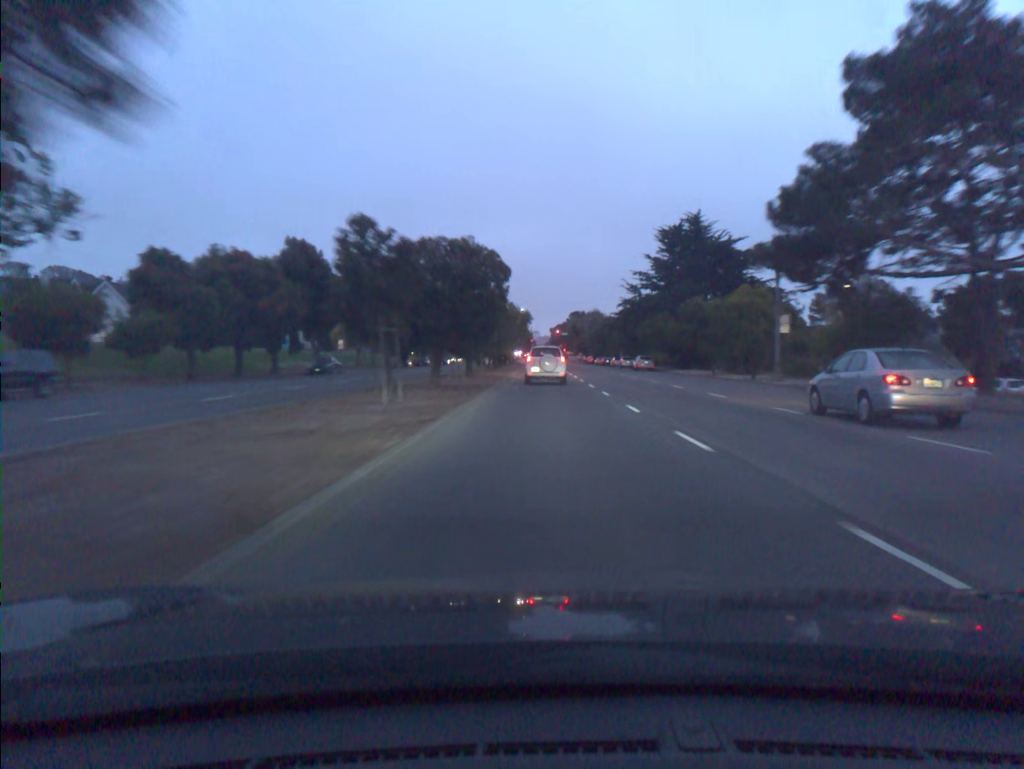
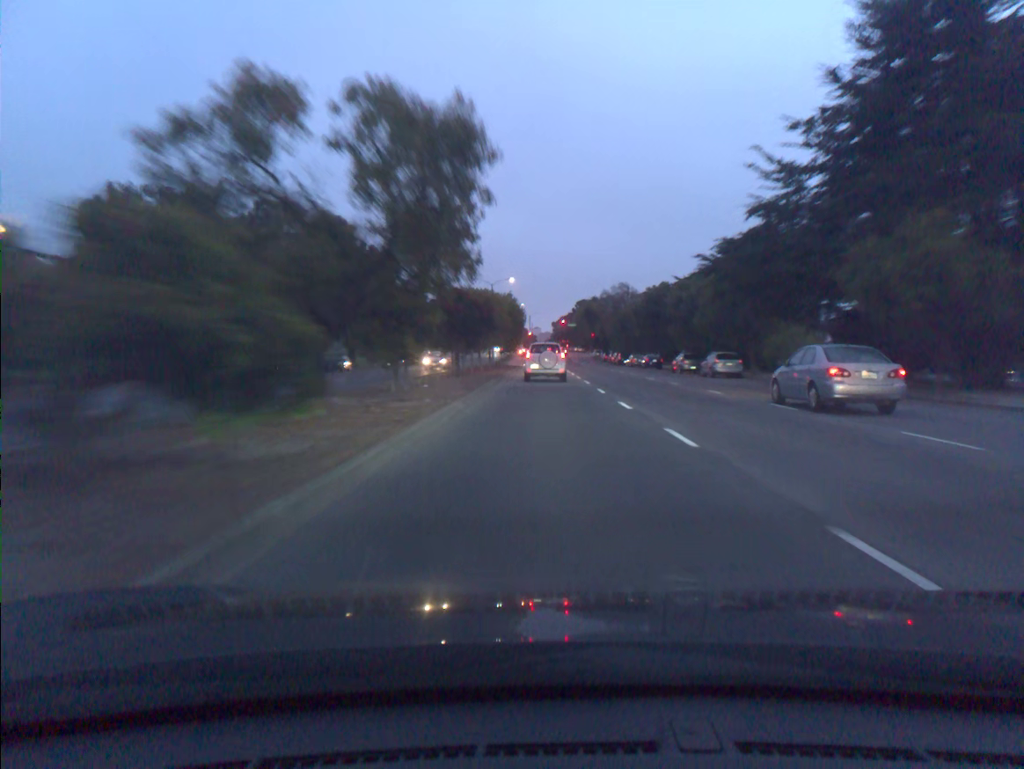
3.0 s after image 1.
(+0.1, +50.9) m; 0°
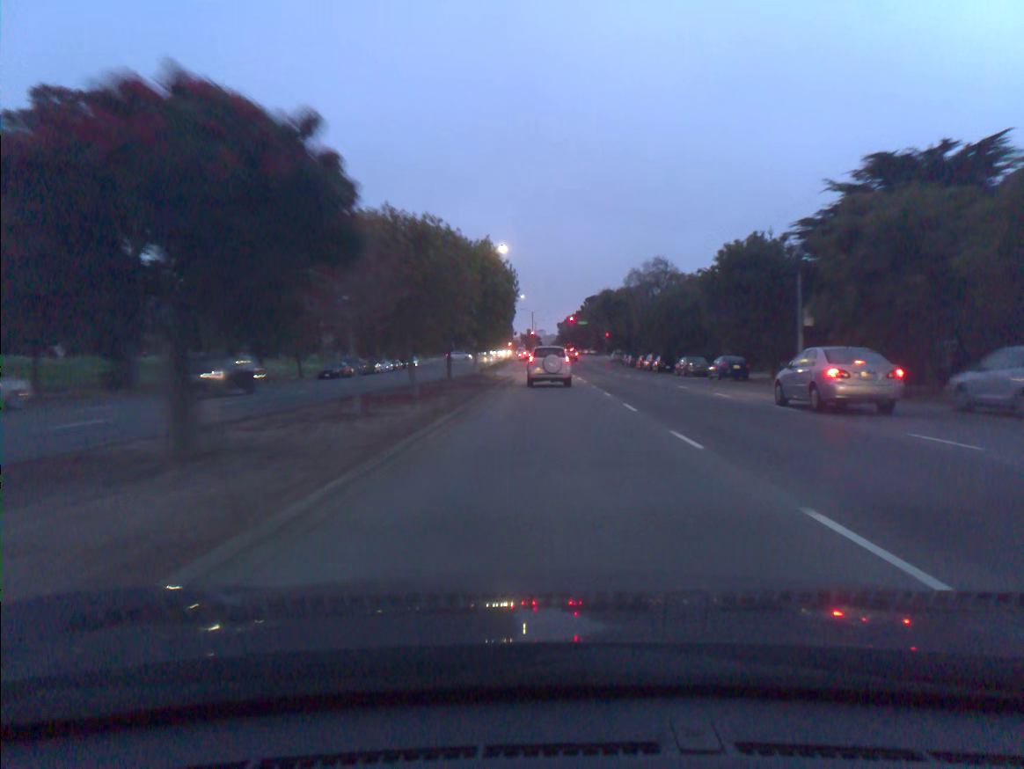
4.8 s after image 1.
(0.0, +28.8) m; 0°
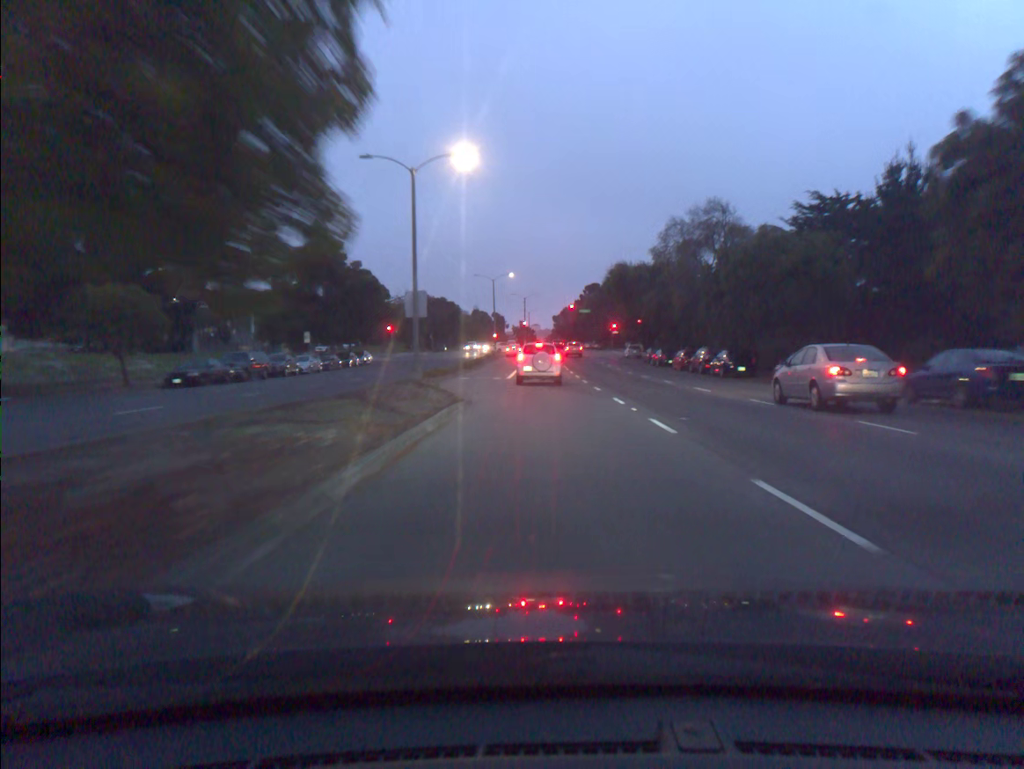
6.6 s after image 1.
(+0.1, +26.7) m; +1°
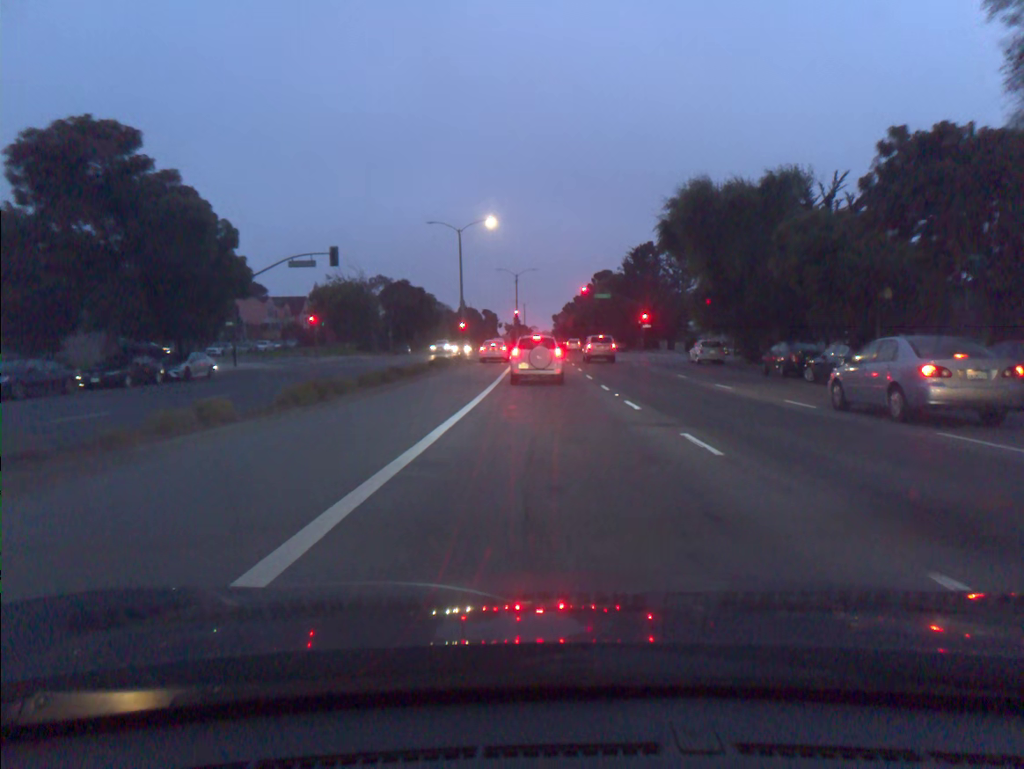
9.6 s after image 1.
(-0.3, +39.3) m; 0°
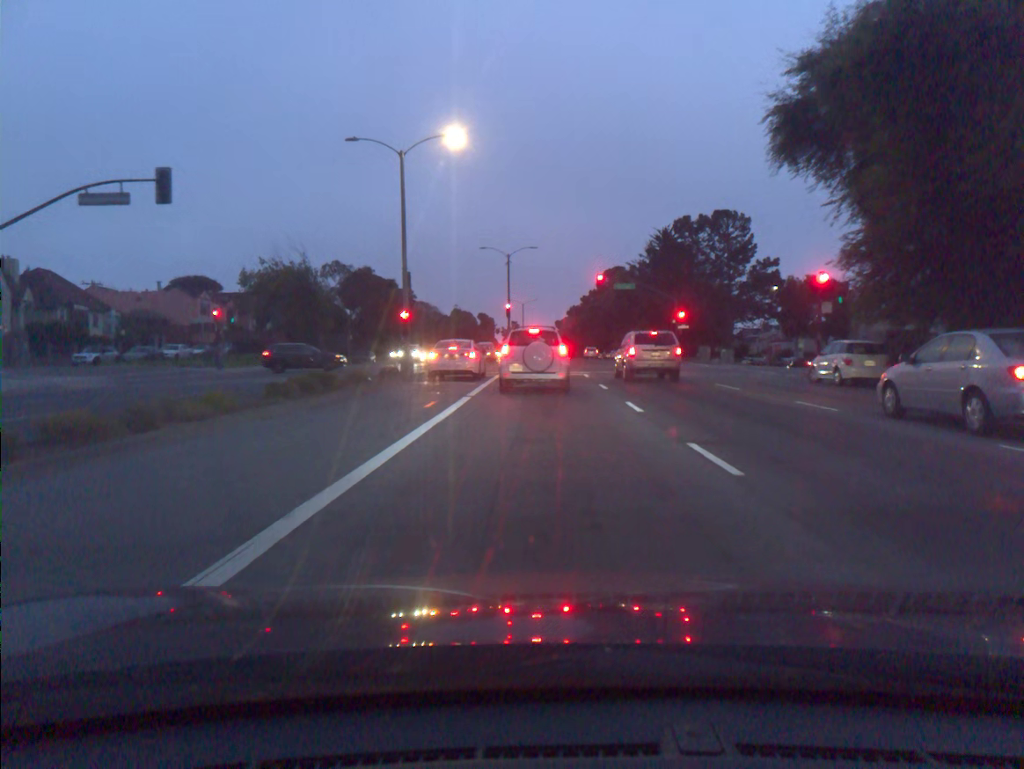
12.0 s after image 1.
(0.0, +23.5) m; 0°
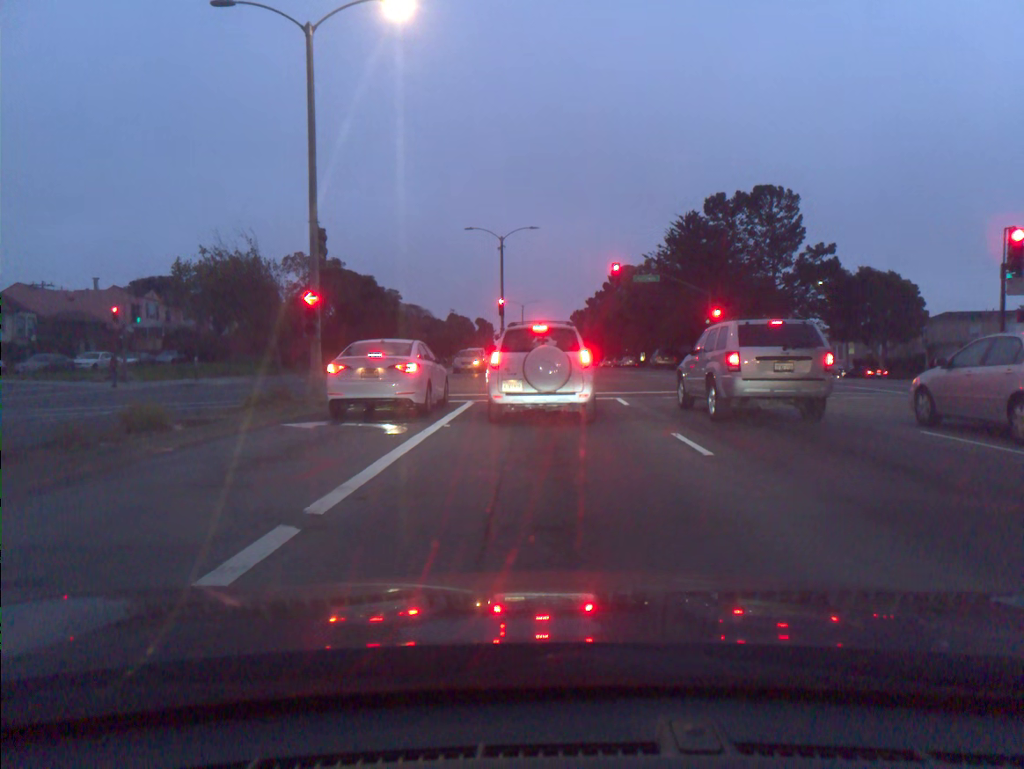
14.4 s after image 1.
(-0.1, +13.6) m; 0°
